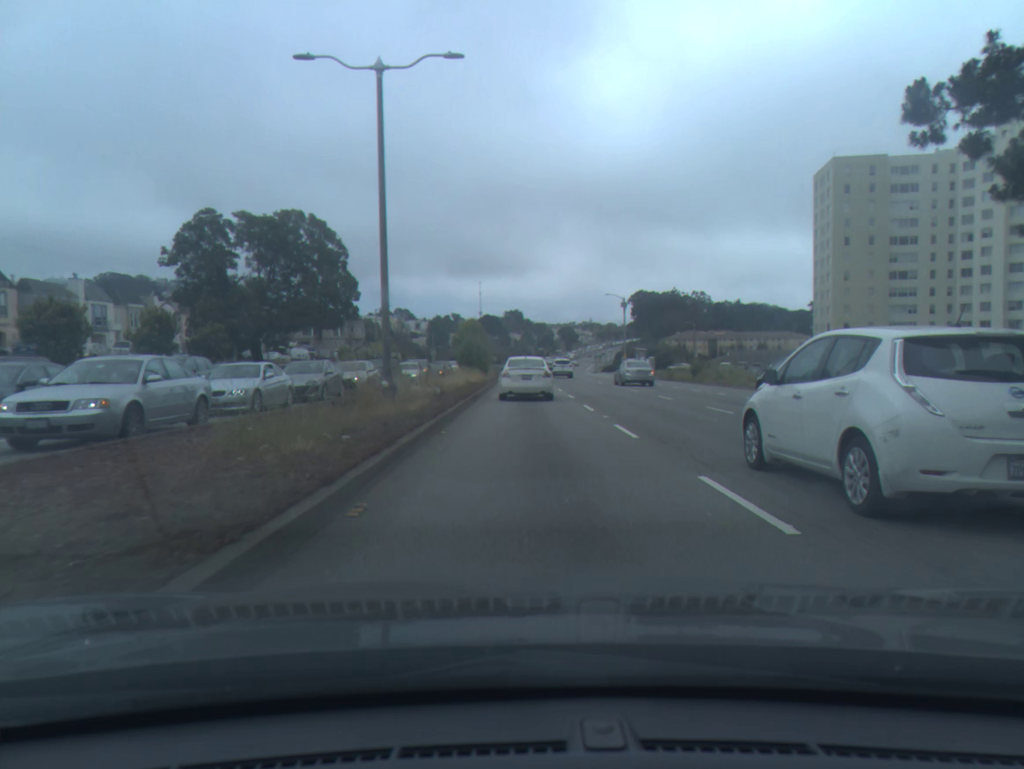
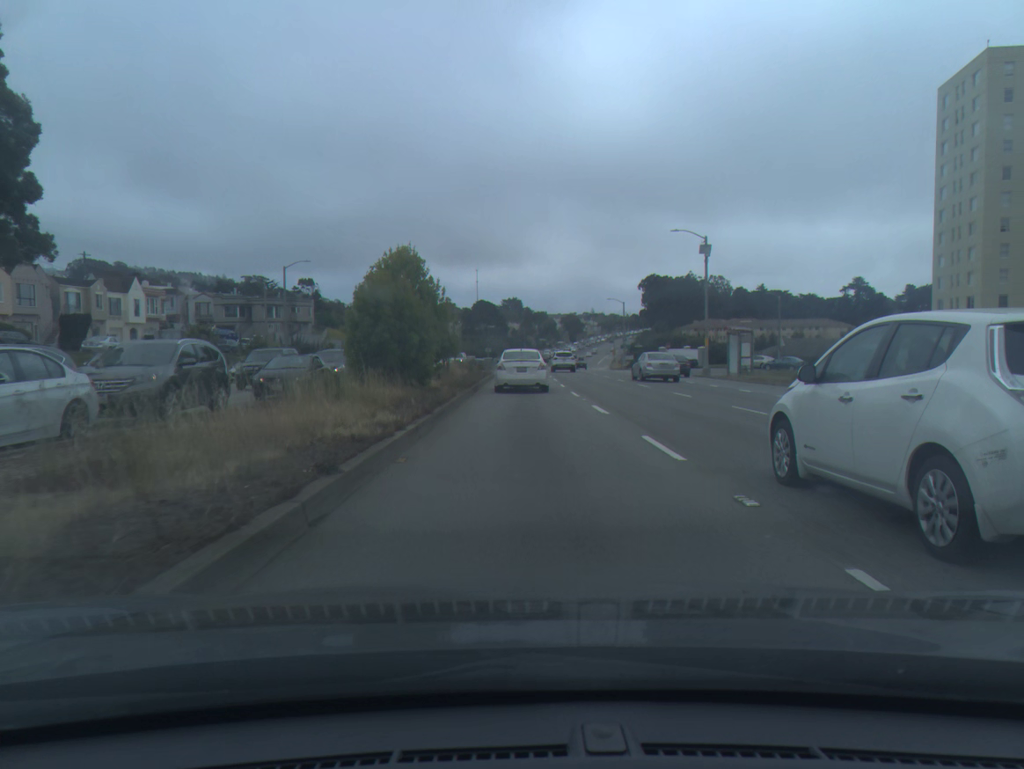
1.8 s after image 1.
(0.0, +40.4) m; 0°
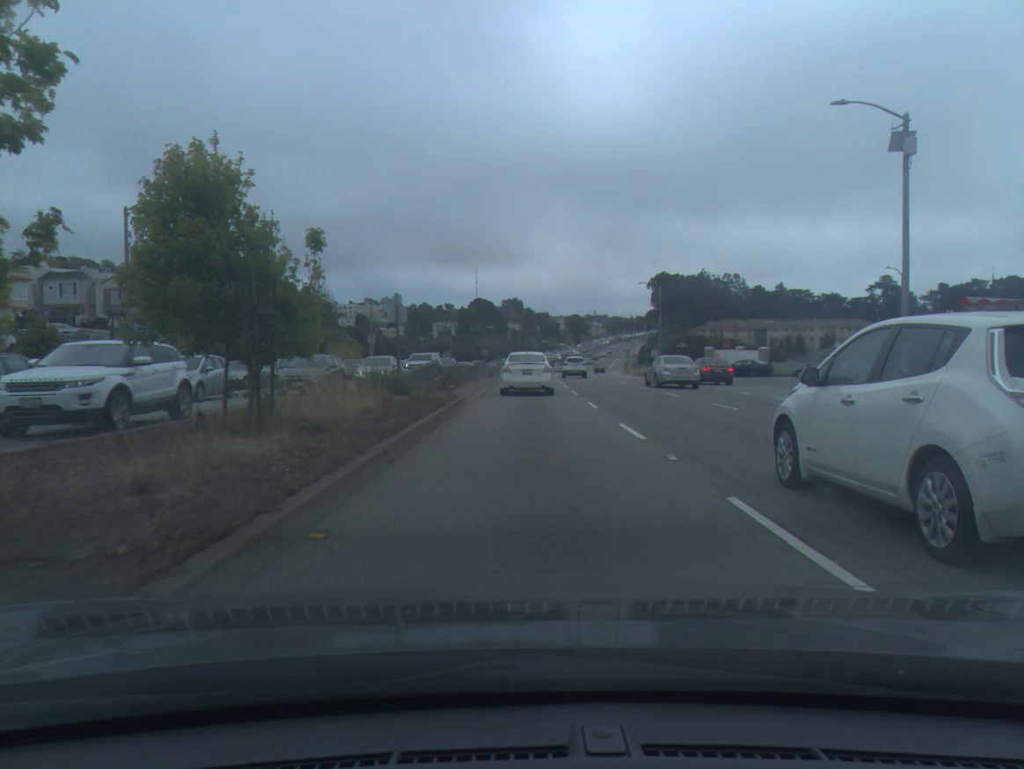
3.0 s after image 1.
(0.0, +27.0) m; 0°
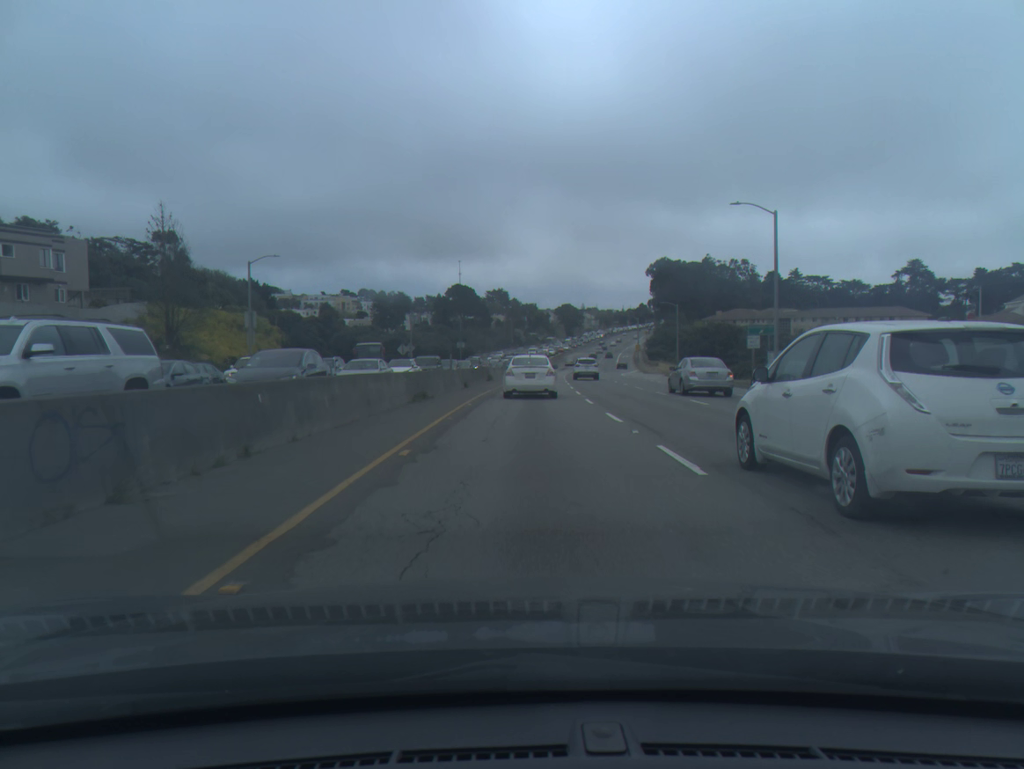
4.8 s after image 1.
(+0.3, +40.4) m; +1°
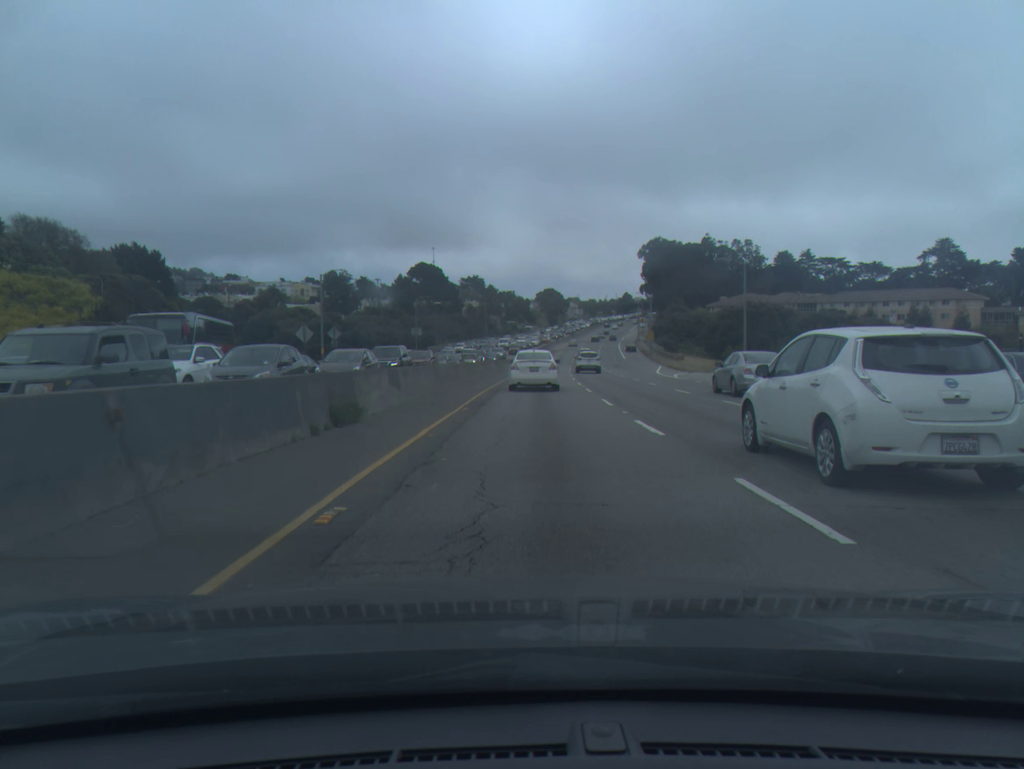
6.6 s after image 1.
(+0.5, +40.4) m; +2°
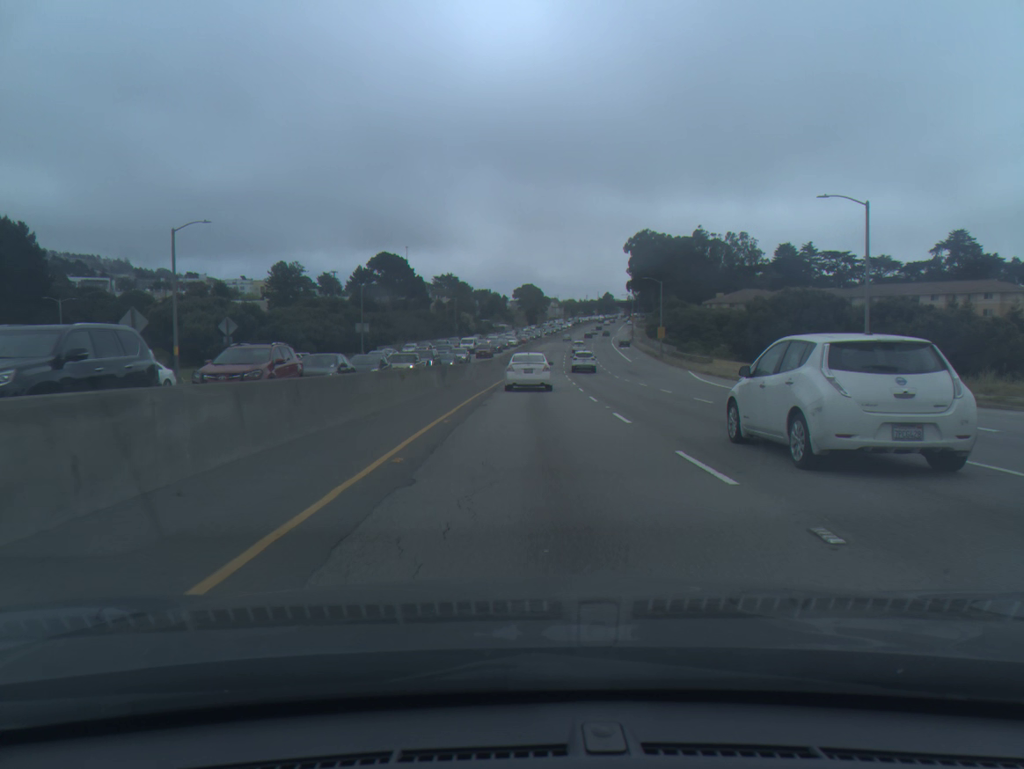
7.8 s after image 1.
(+0.4, +27.1) m; +2°
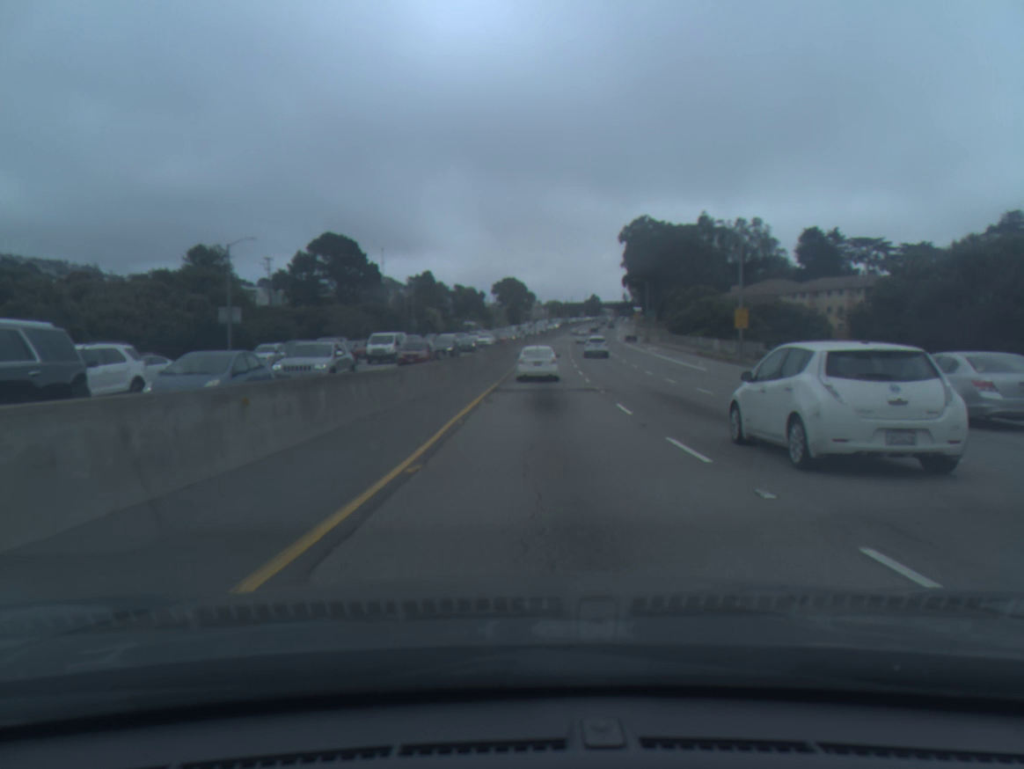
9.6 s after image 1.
(+0.5, +42.0) m; +1°
